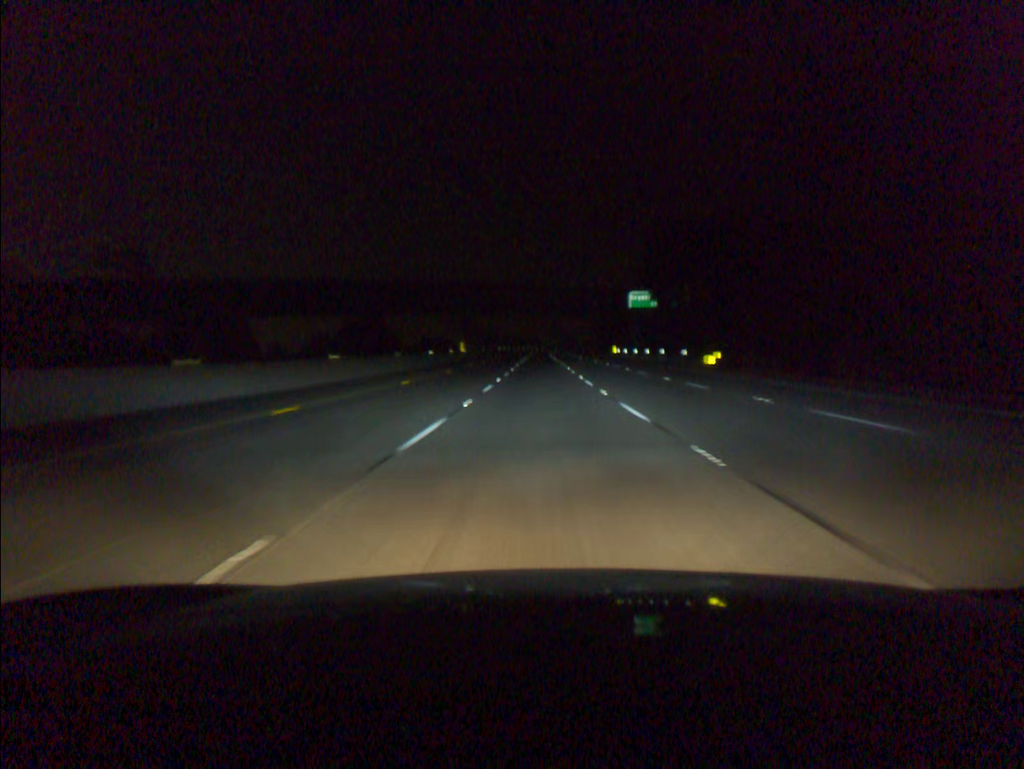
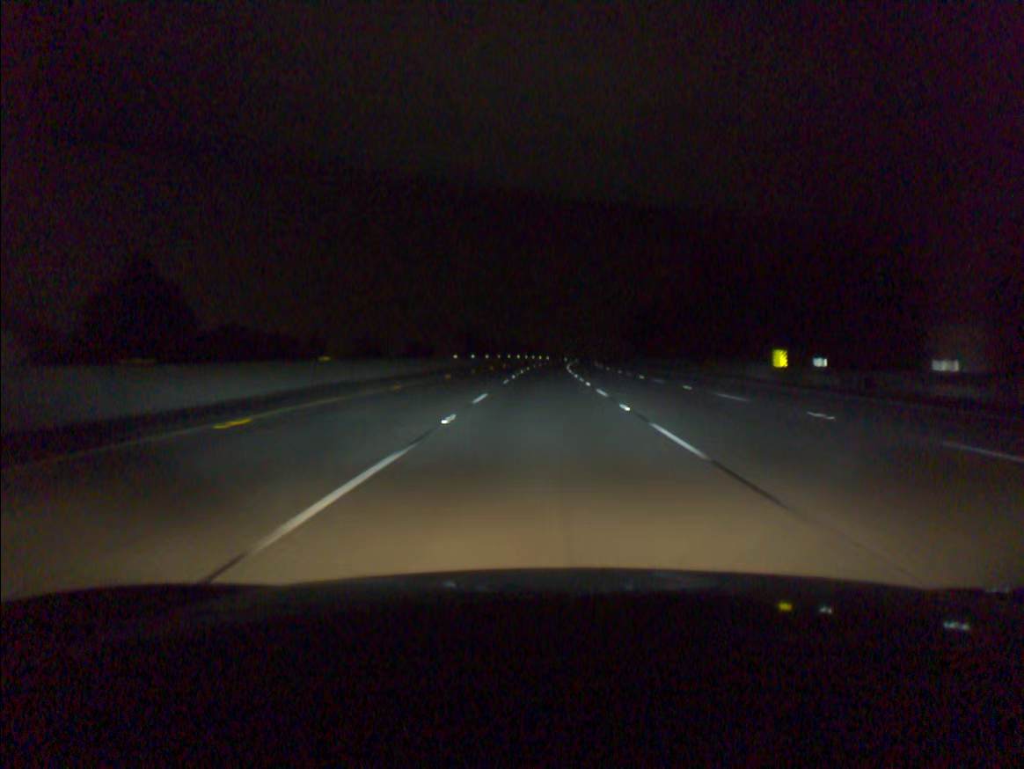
(-0.2, +90.2) m; 0°
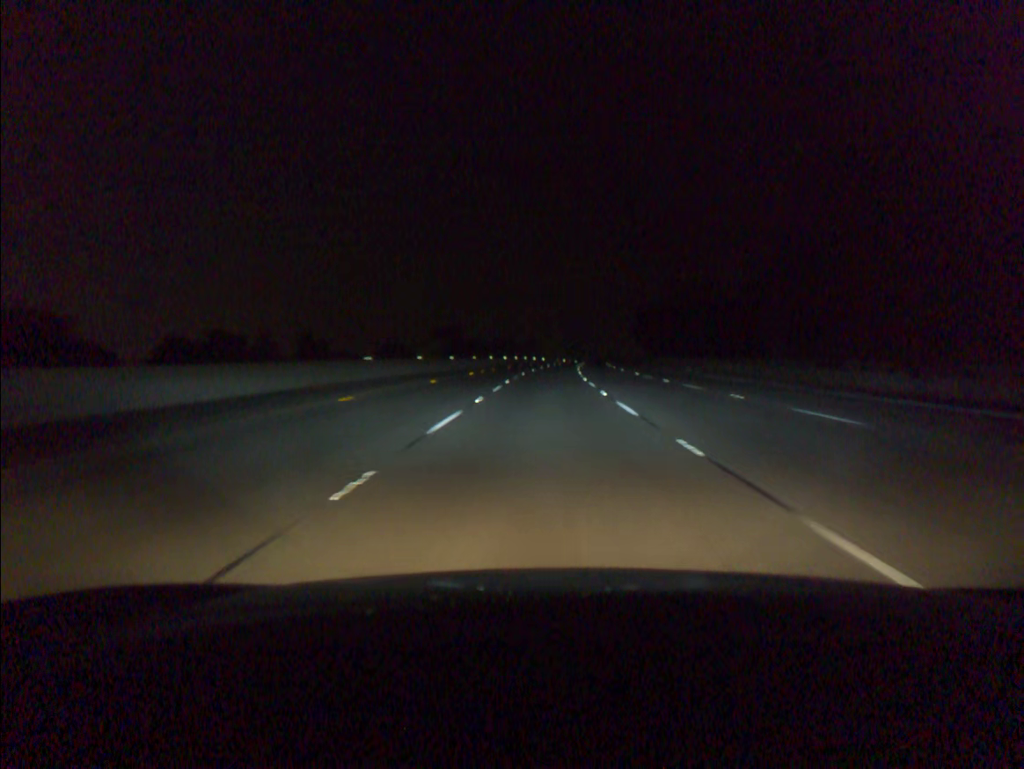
(+0.1, +36.2) m; 0°
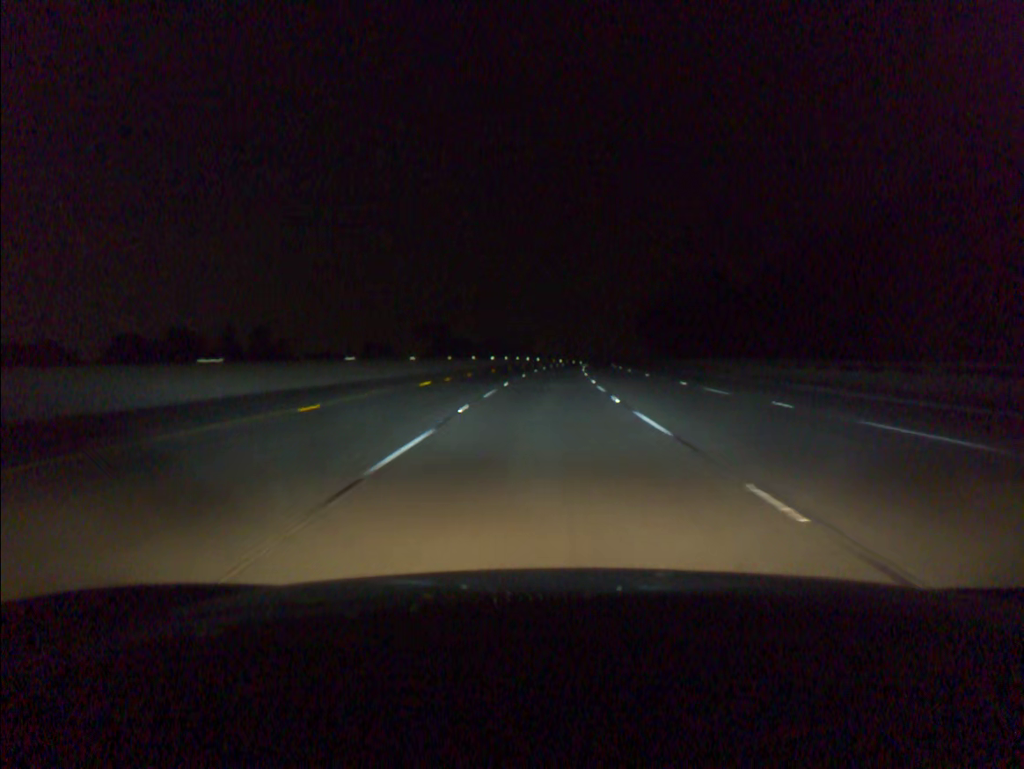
(+0.1, +18.1) m; 0°
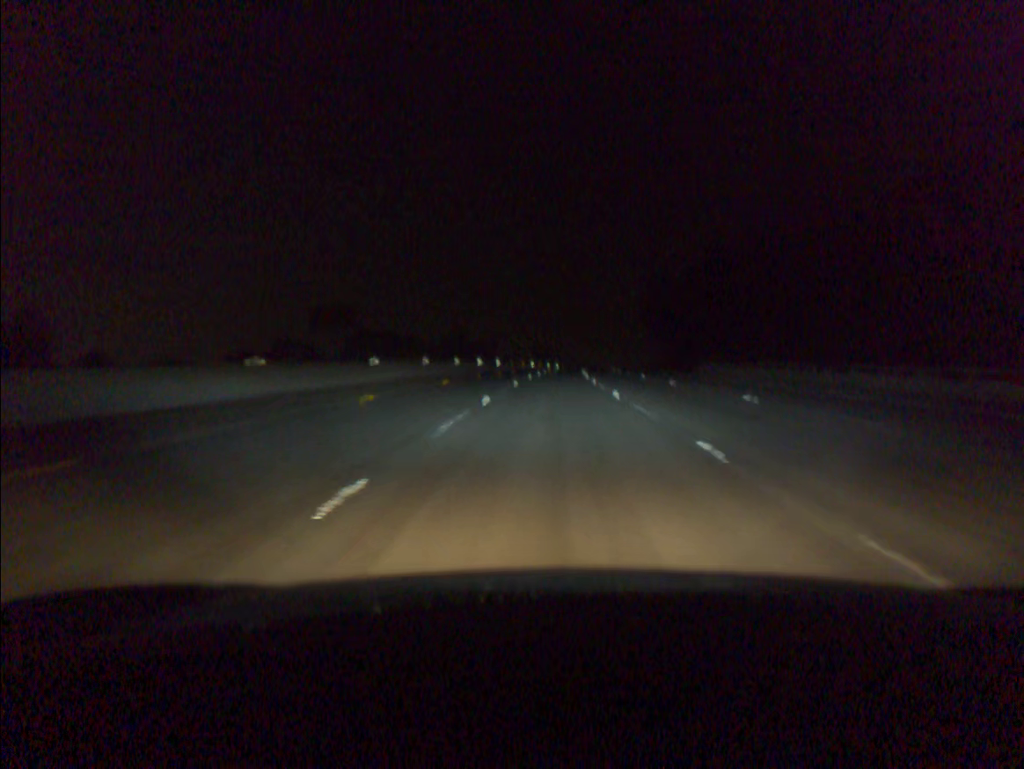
(+0.9, +54.6) m; +2°
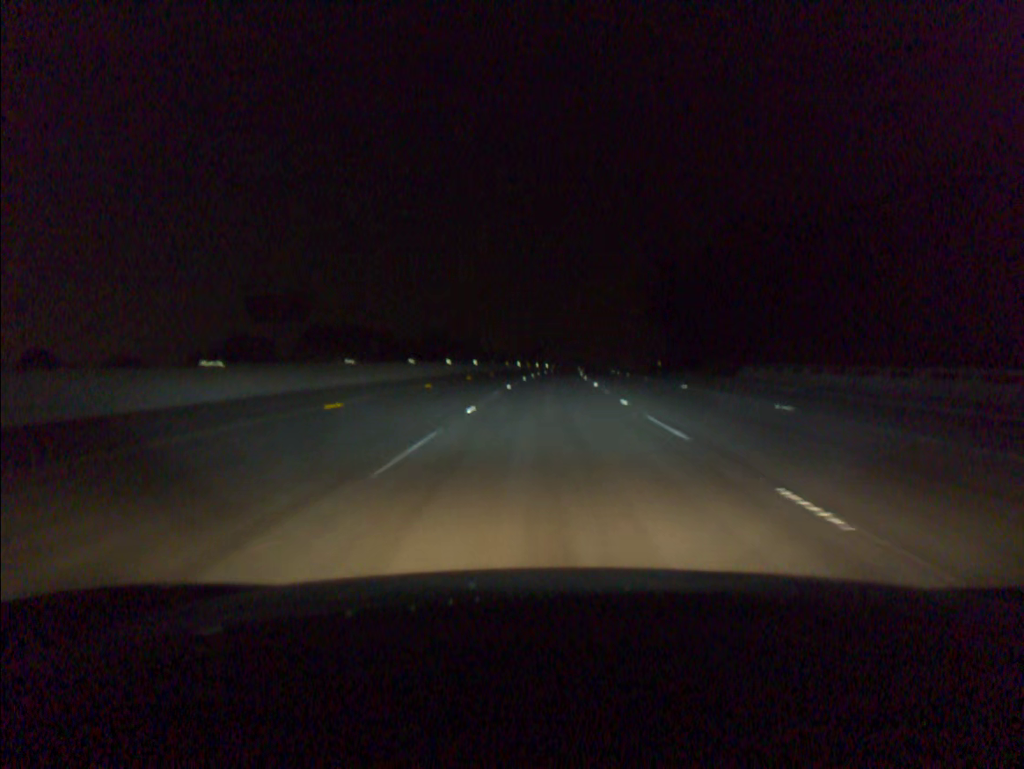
(+0.1, +18.2) m; +1°
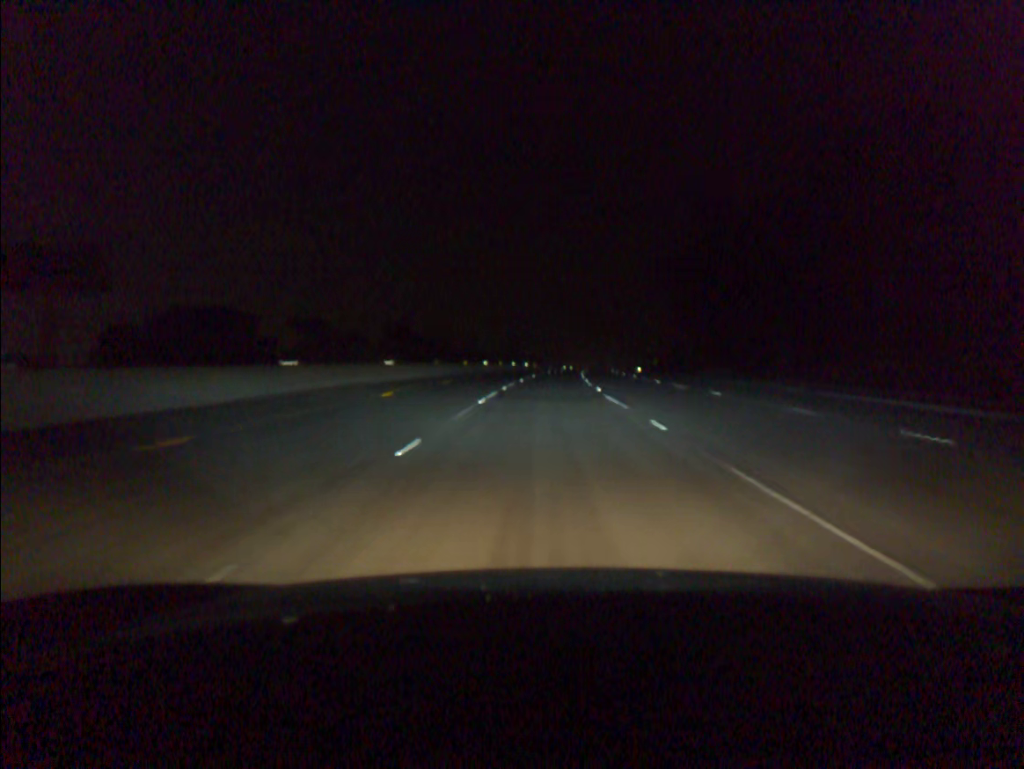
(+0.5, +36.6) m; +1°
